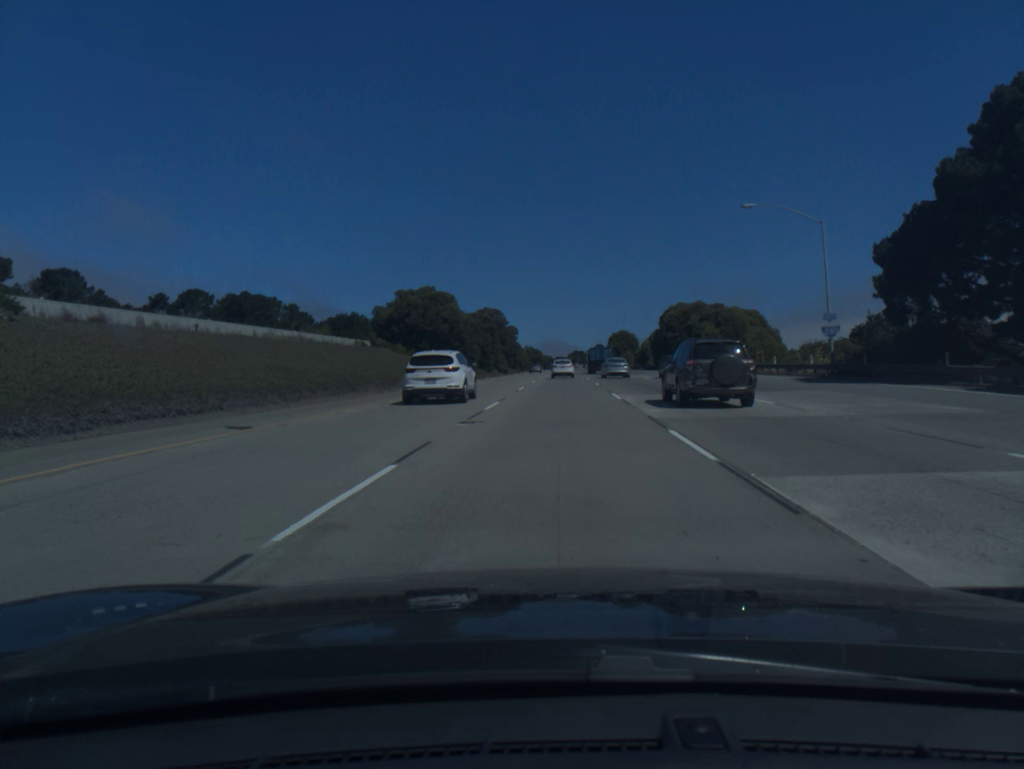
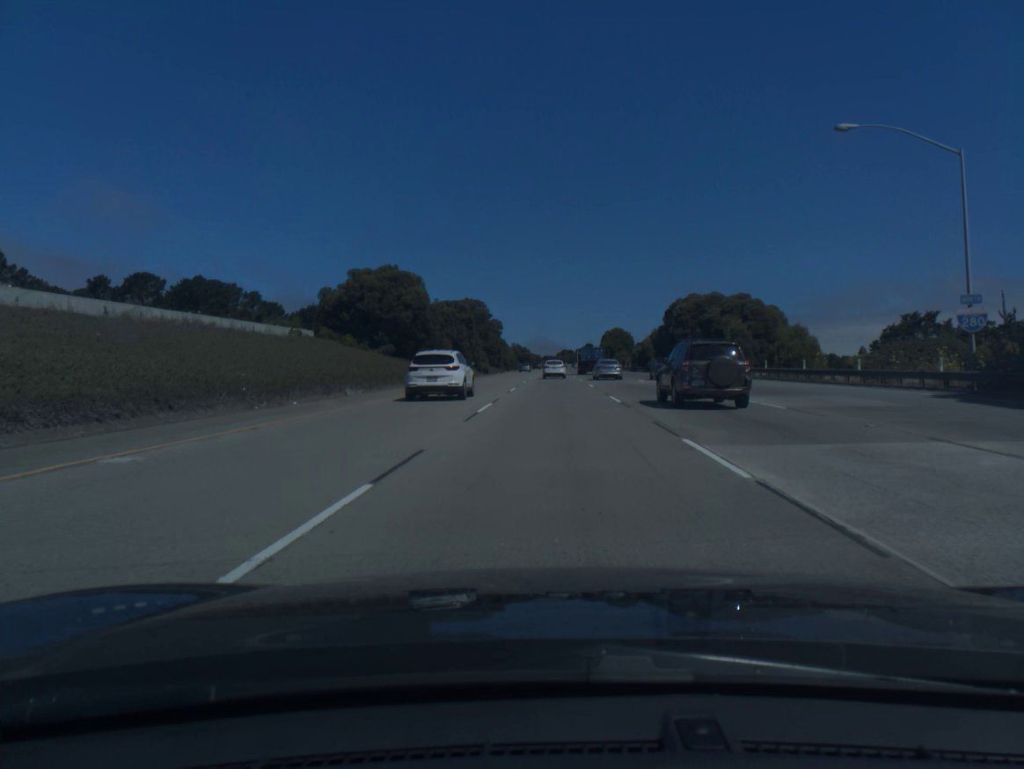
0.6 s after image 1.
(+0.1, +16.0) m; +1°
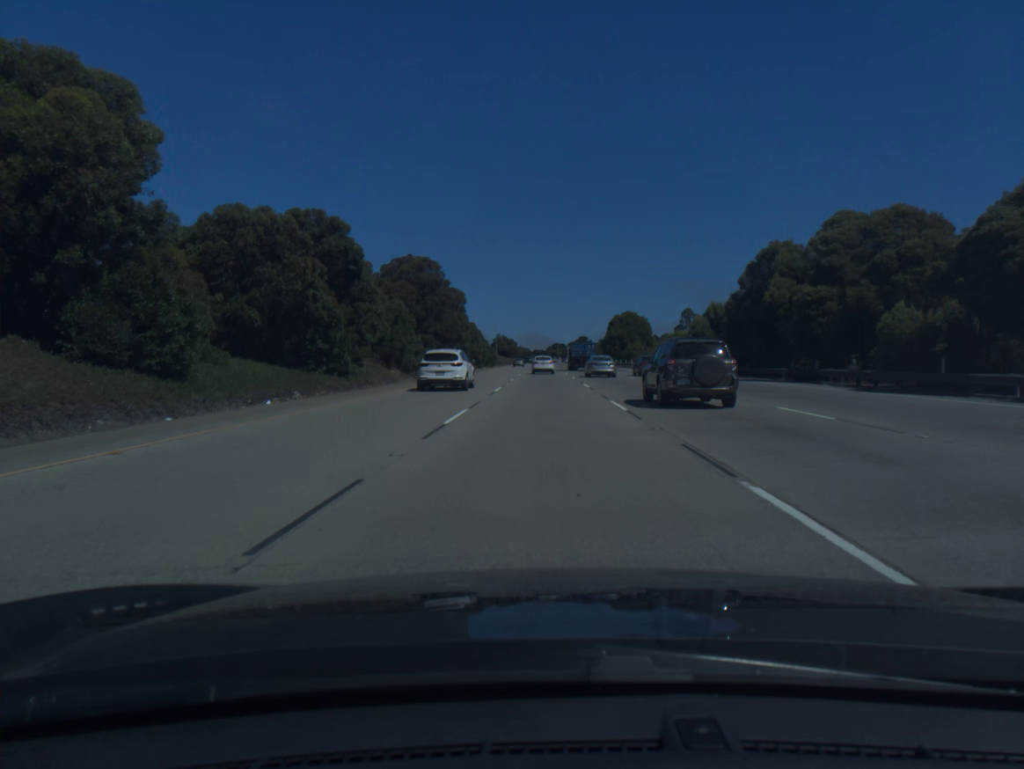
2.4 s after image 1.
(+0.5, +47.9) m; +1°
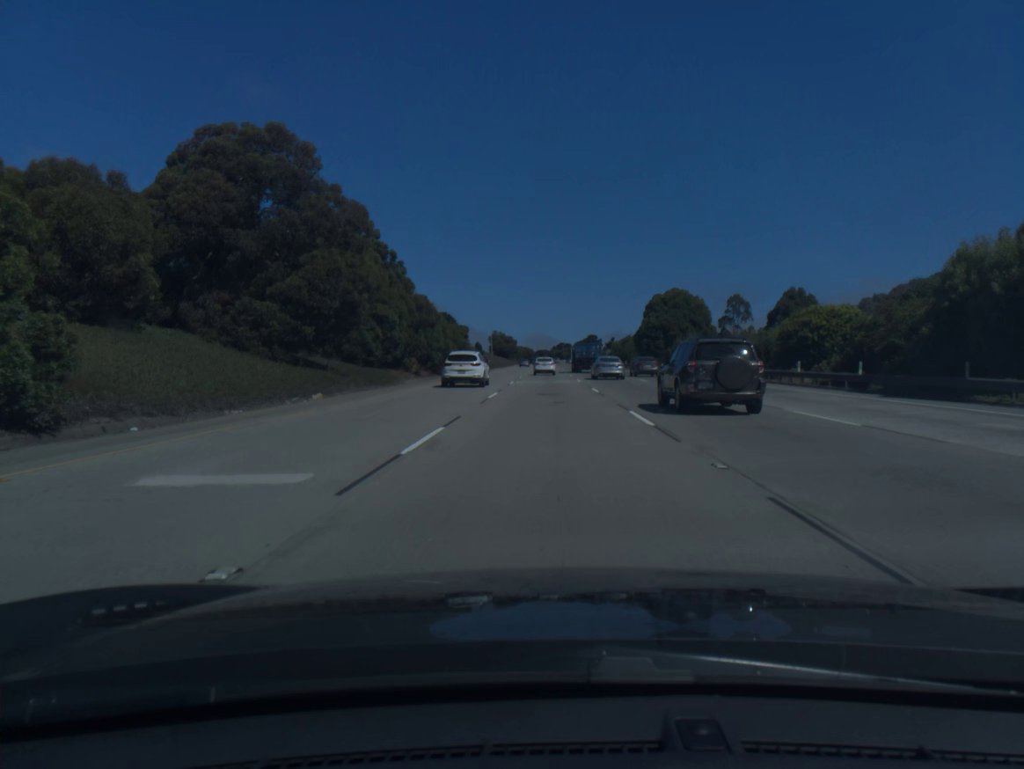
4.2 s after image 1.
(-0.1, +48.2) m; 0°
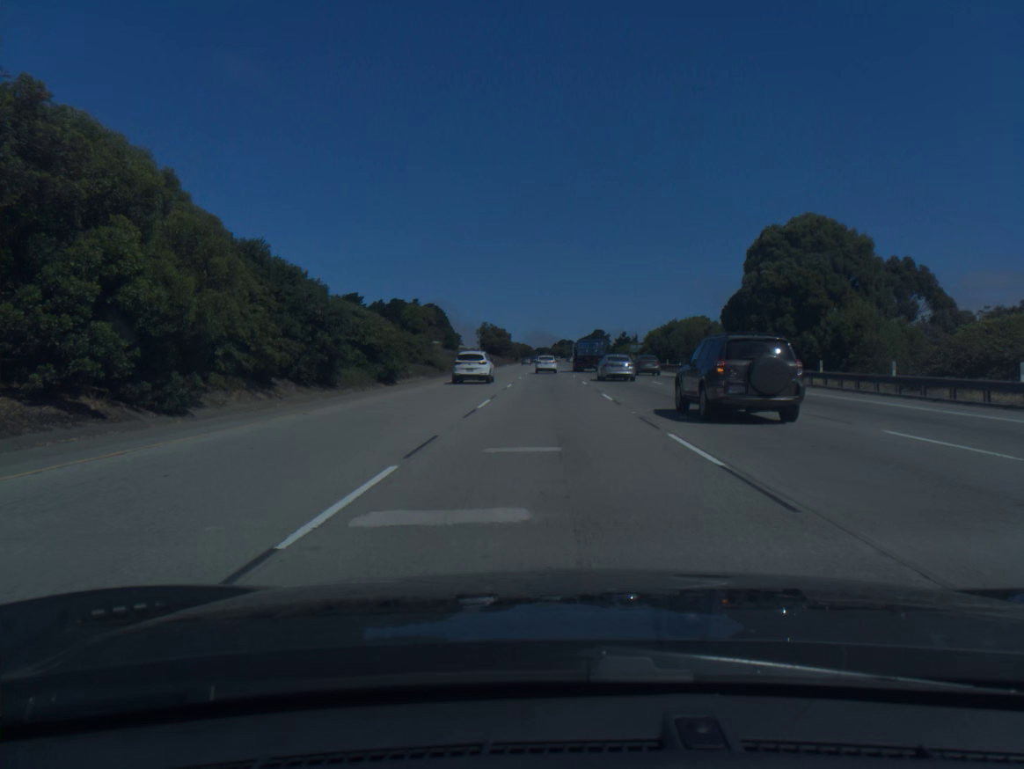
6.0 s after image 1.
(0.0, +48.6) m; 0°
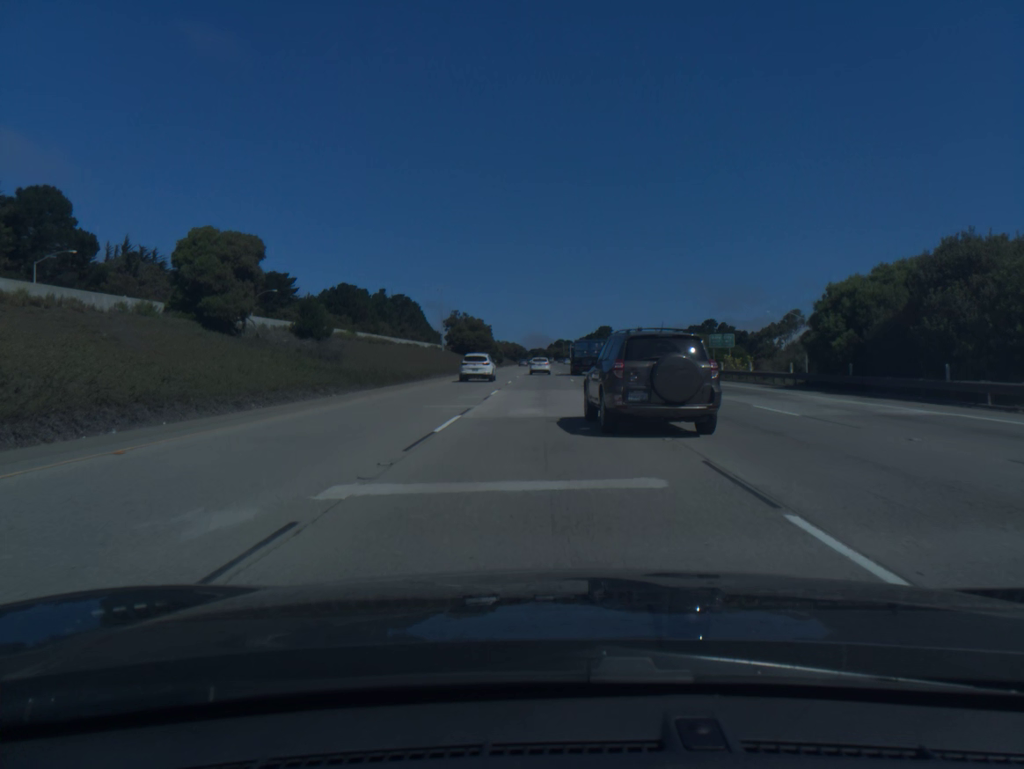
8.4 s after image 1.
(+0.2, +65.4) m; 0°
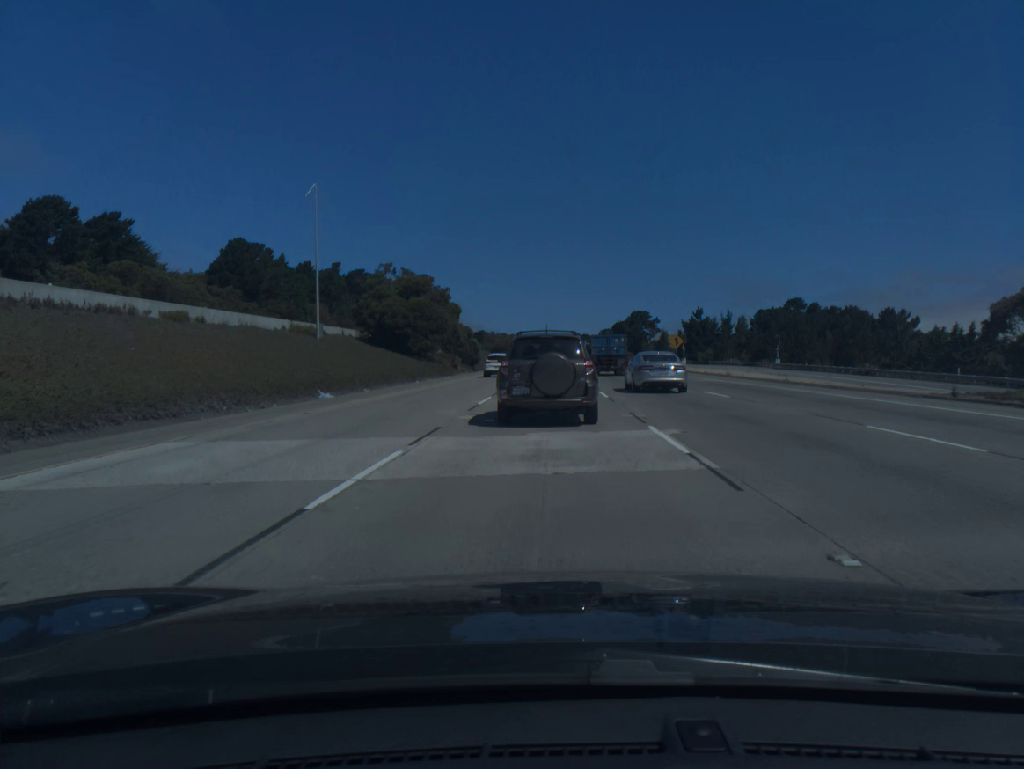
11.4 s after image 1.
(-0.2, +80.0) m; -1°
